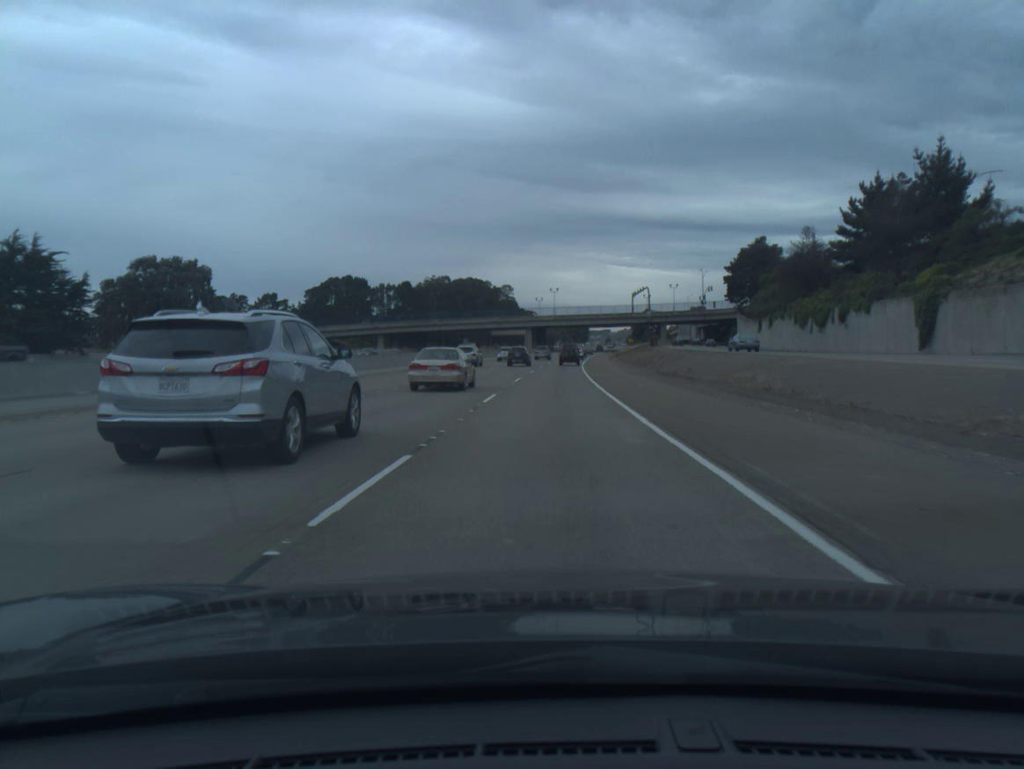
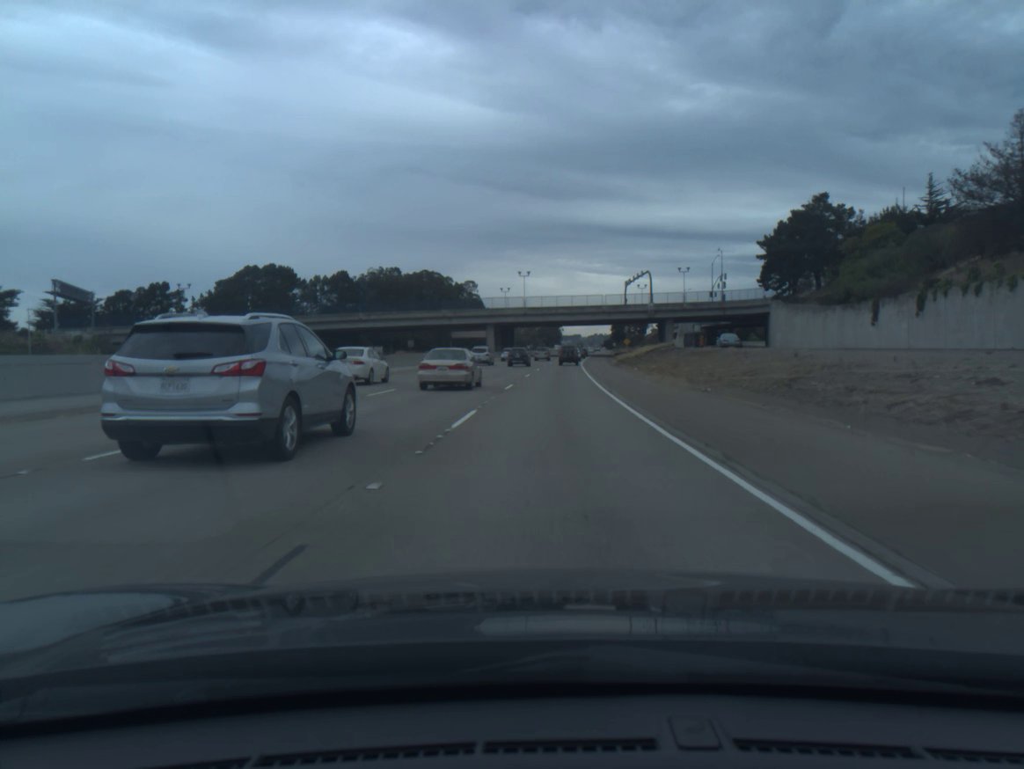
(+0.9, +50.4) m; +2°
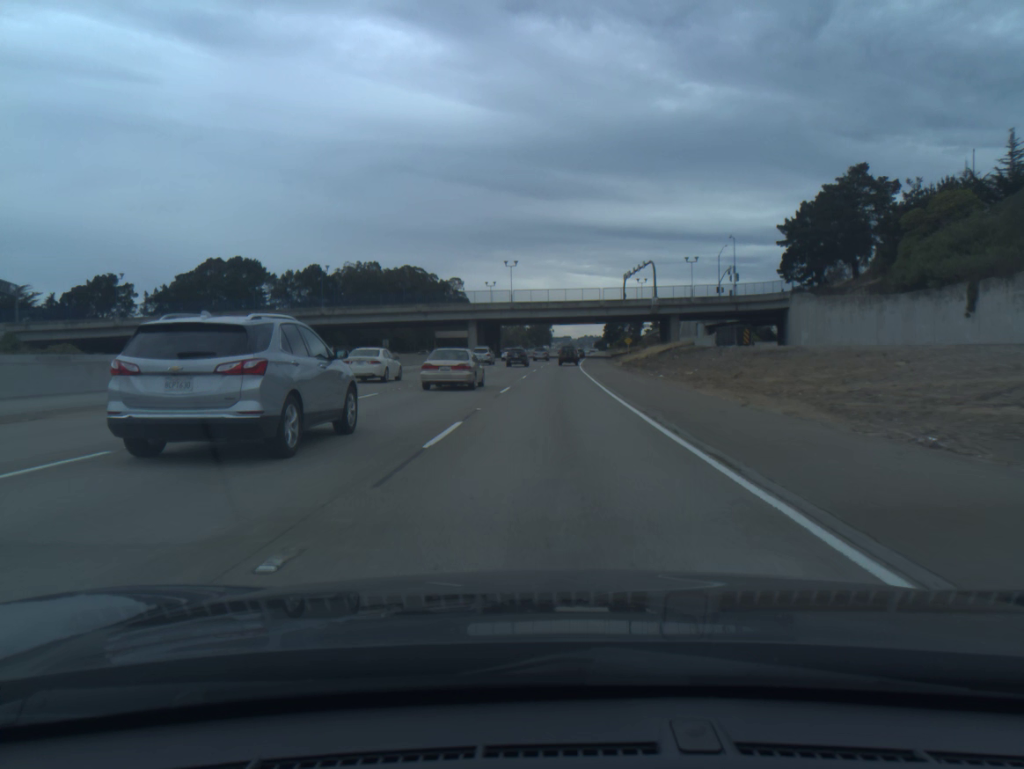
(+0.1, +17.0) m; +1°
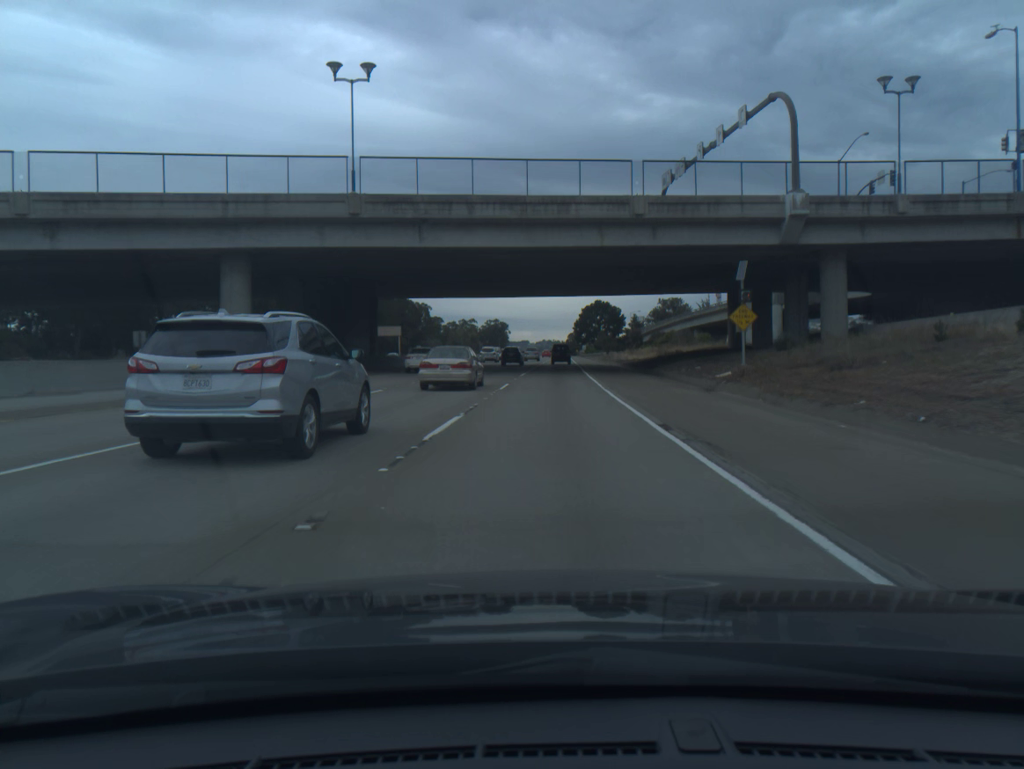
(+2.5, +85.9) m; +3°
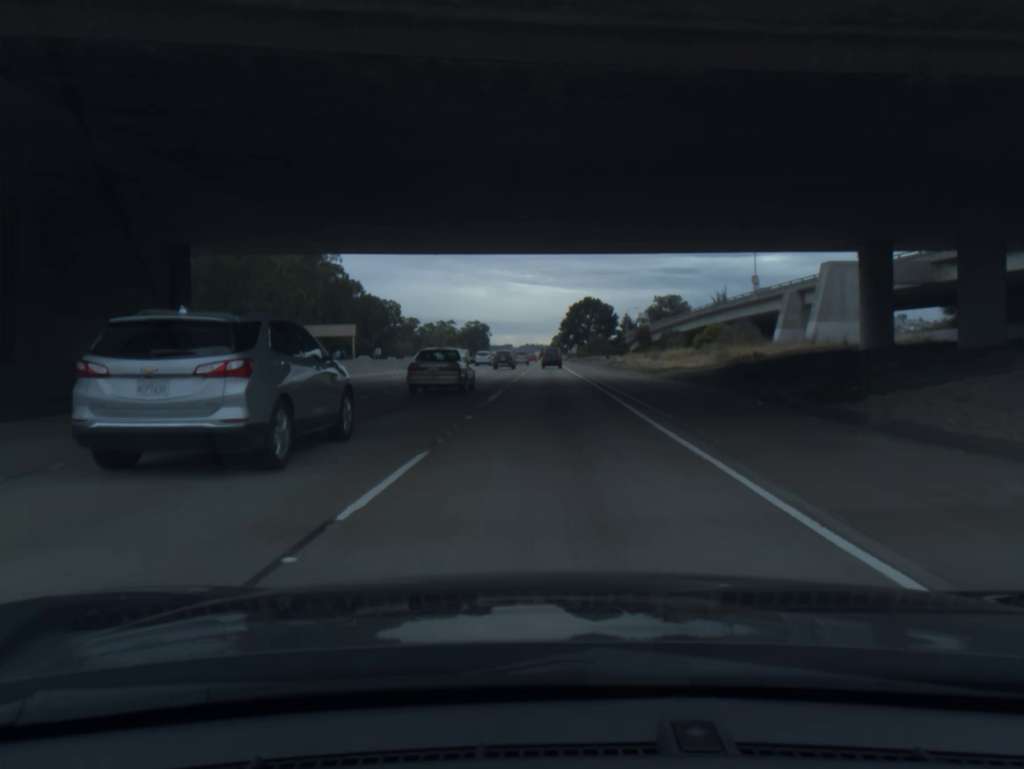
(+0.3, +34.4) m; +1°
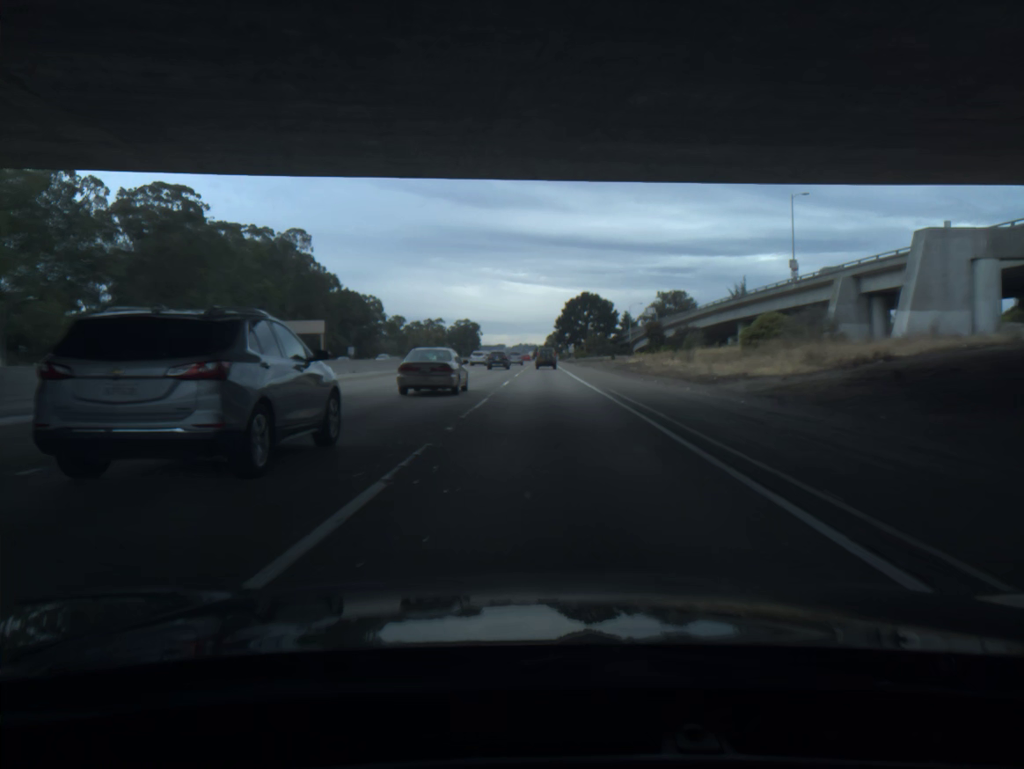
(+0.1, +17.1) m; 0°
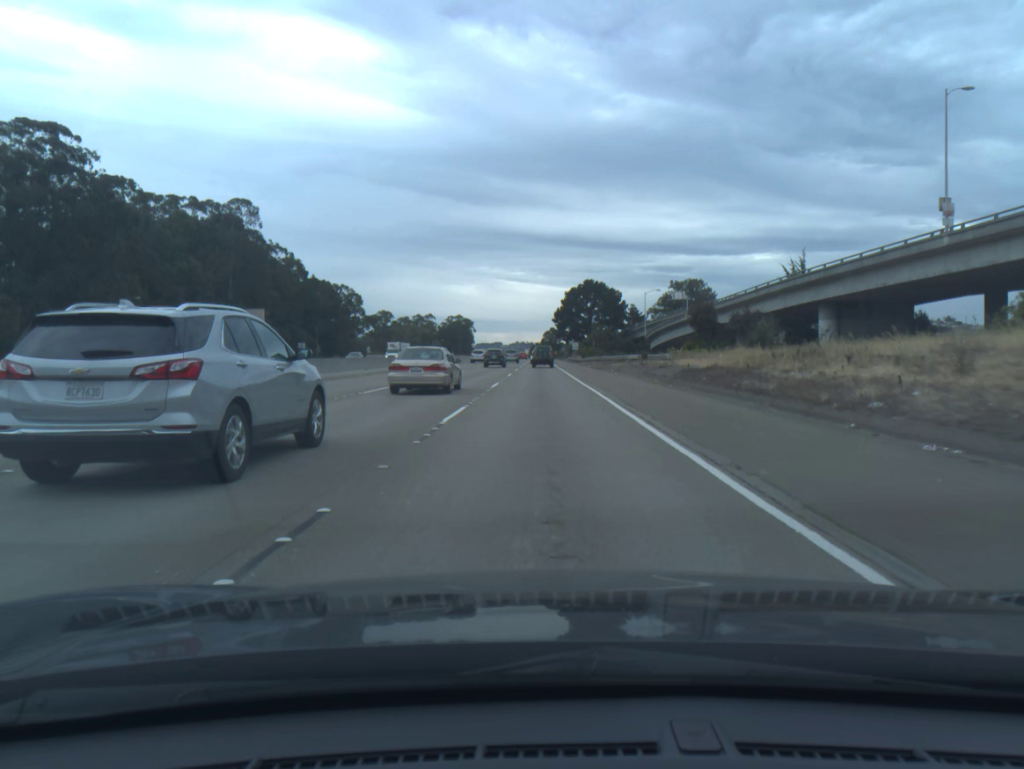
(+0.1, +33.6) m; 0°
